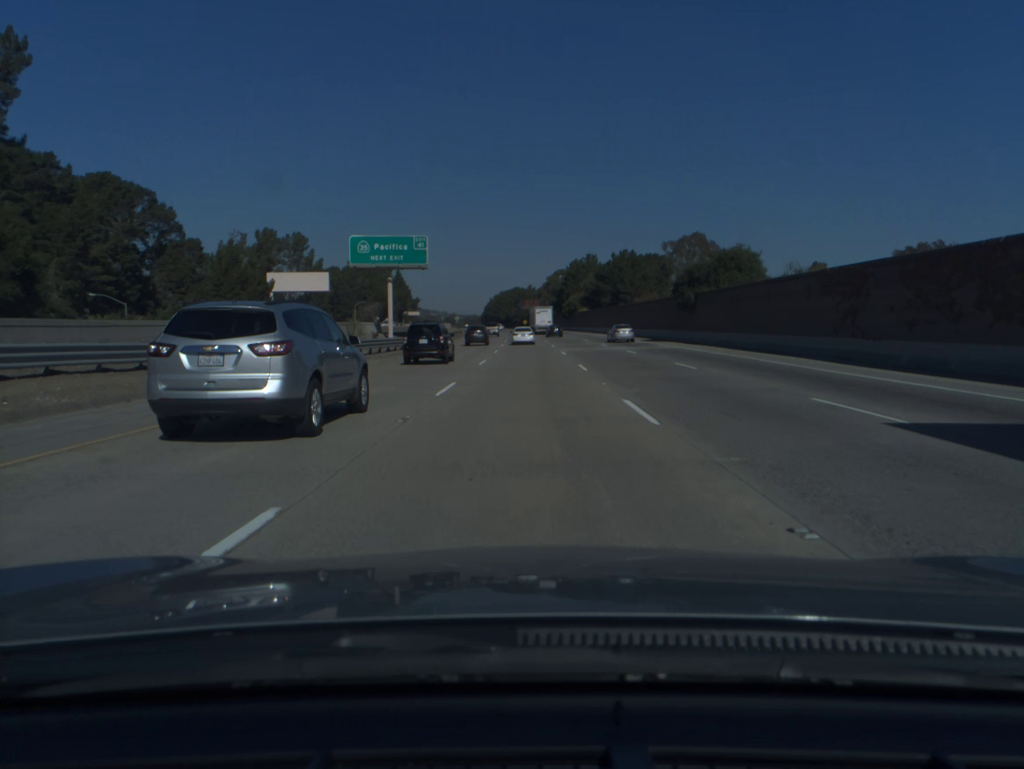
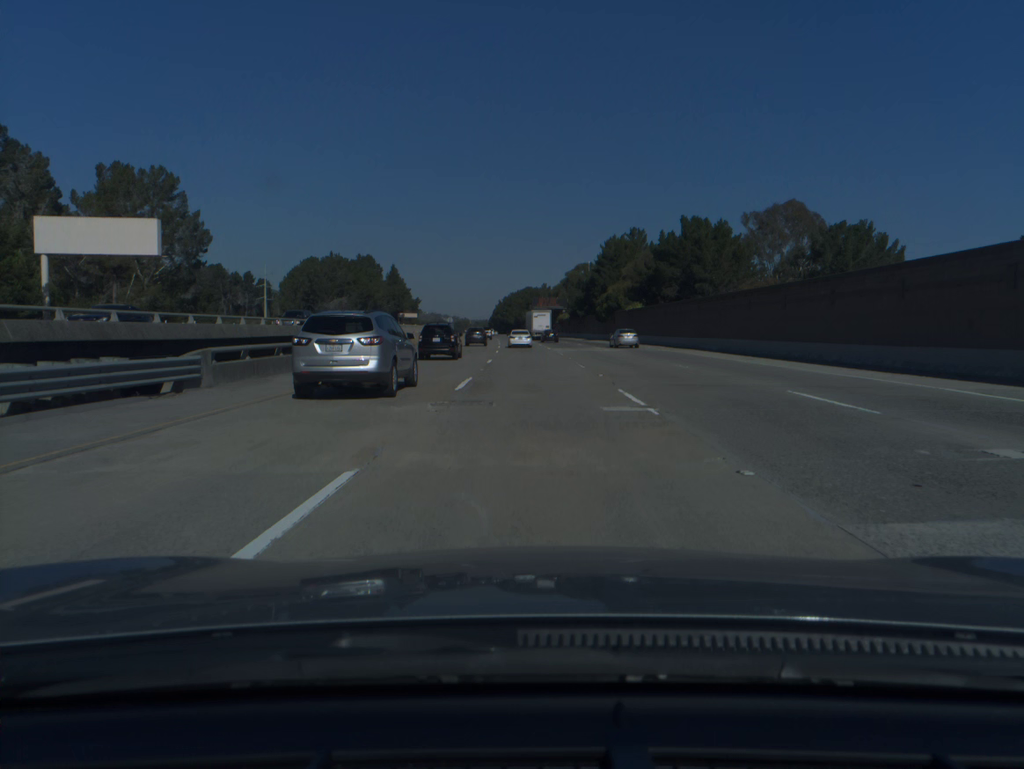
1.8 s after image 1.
(-0.4, +56.9) m; -1°
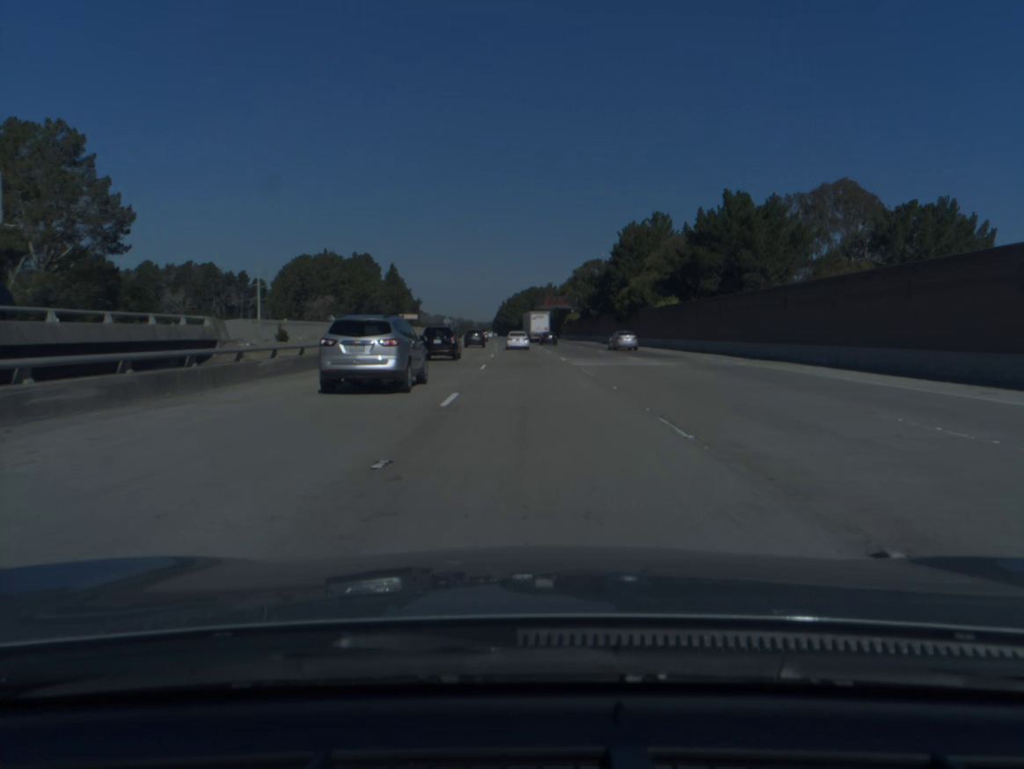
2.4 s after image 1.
(-0.1, +18.9) m; 0°
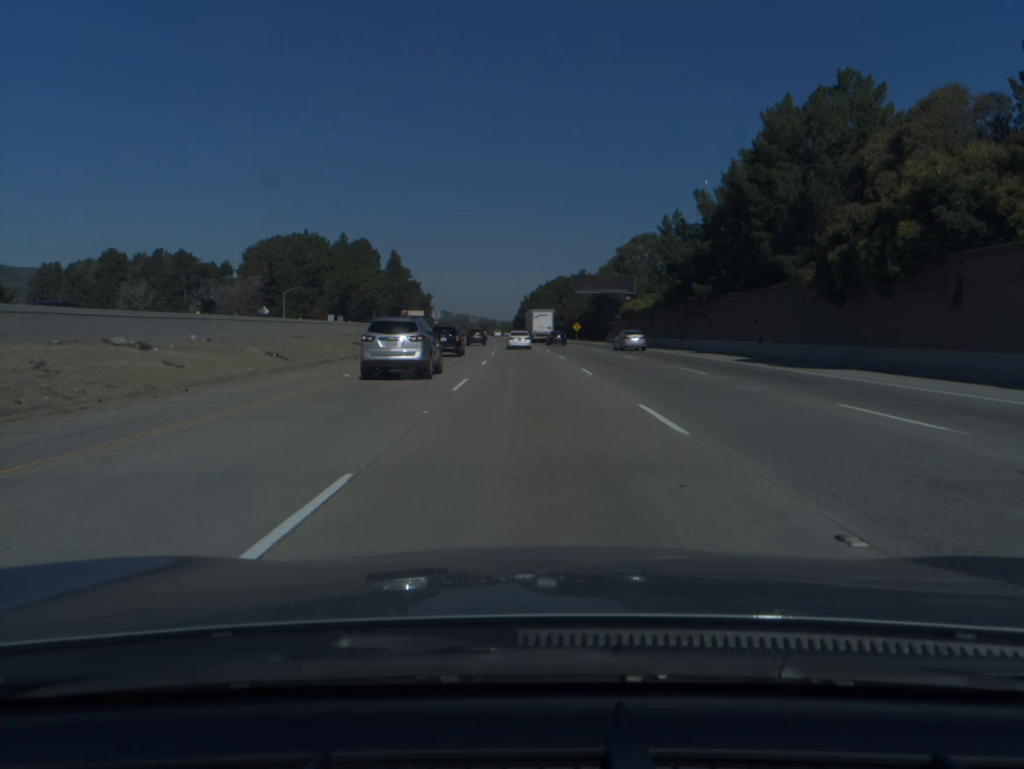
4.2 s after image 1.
(-0.8, +56.5) m; -2°
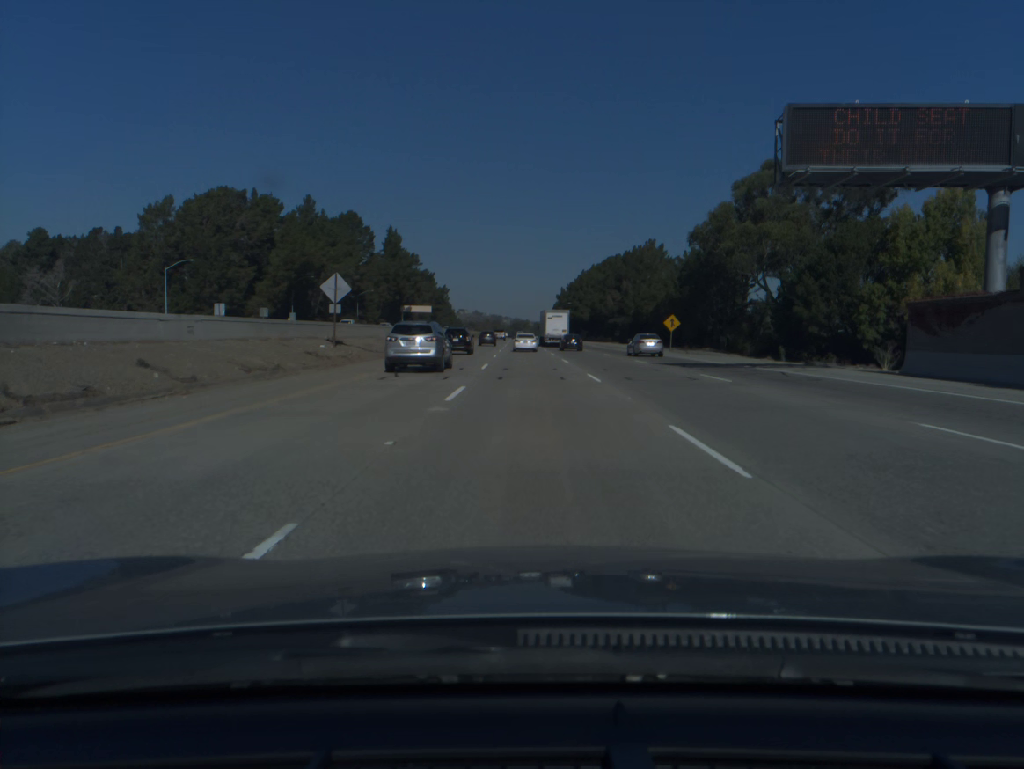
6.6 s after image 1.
(-1.6, +75.6) m; -2°
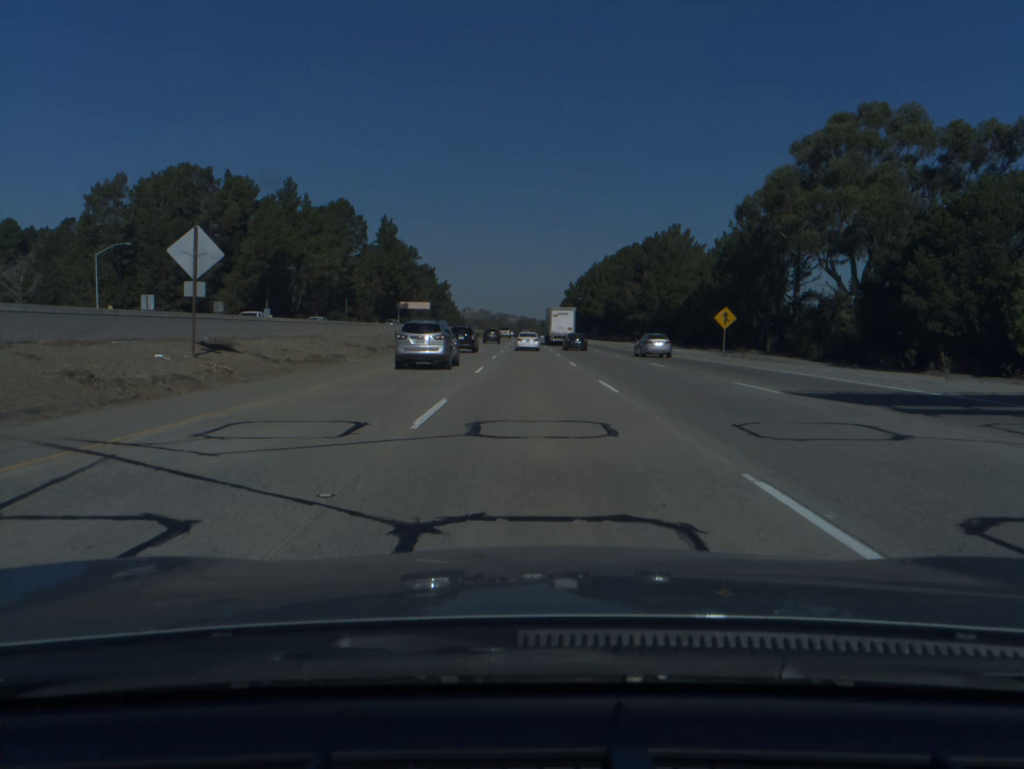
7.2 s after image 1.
(-0.1, +18.9) m; 0°
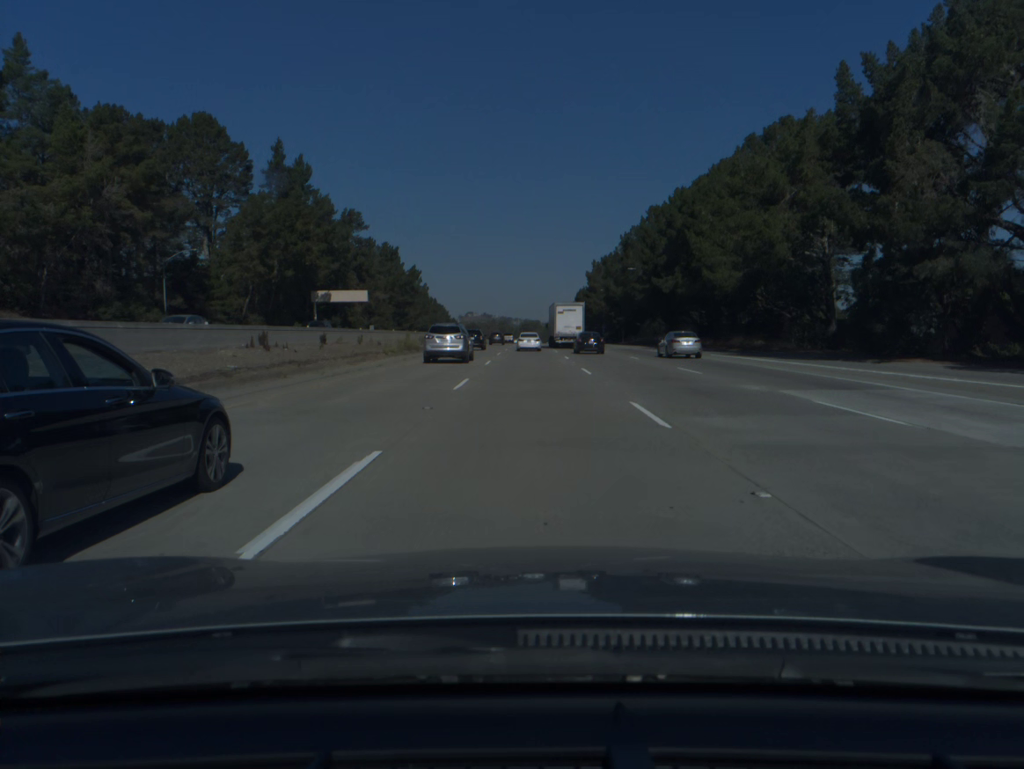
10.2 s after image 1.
(-0.6, +94.4) m; 0°
